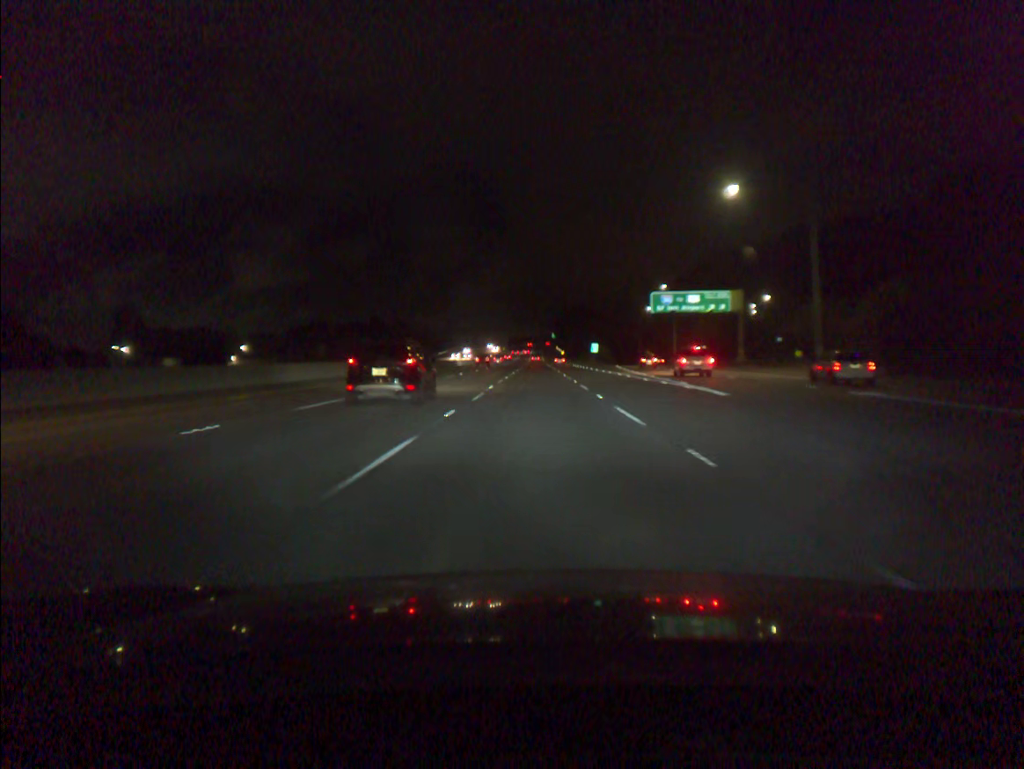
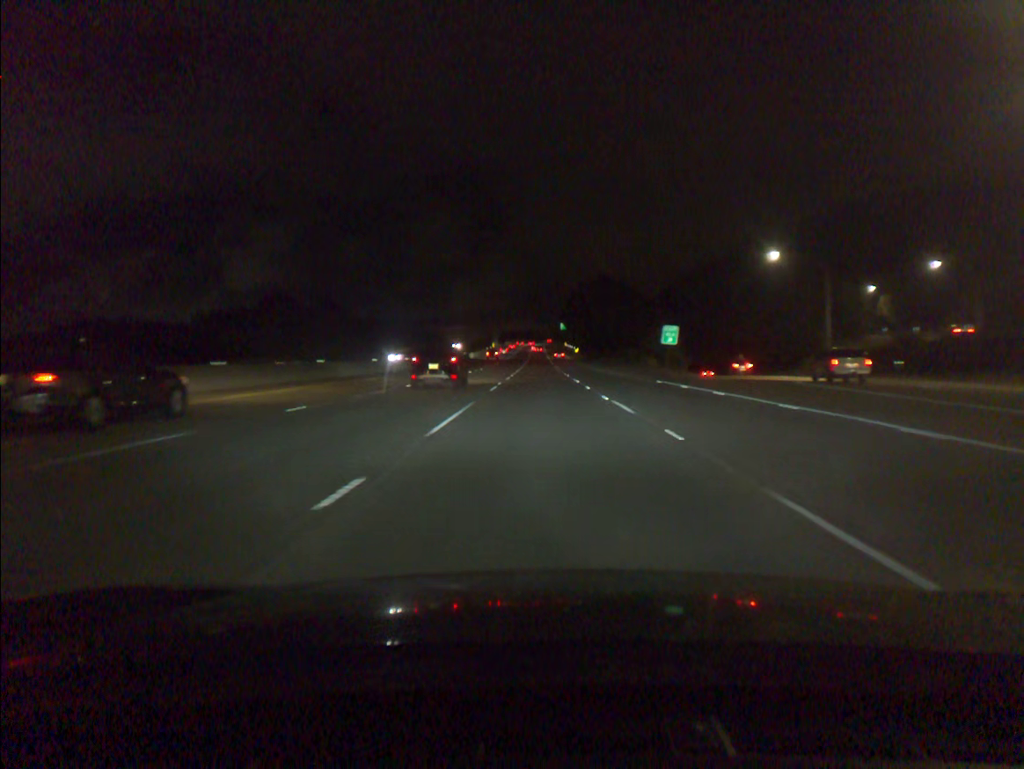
(-0.4, +84.3) m; 0°
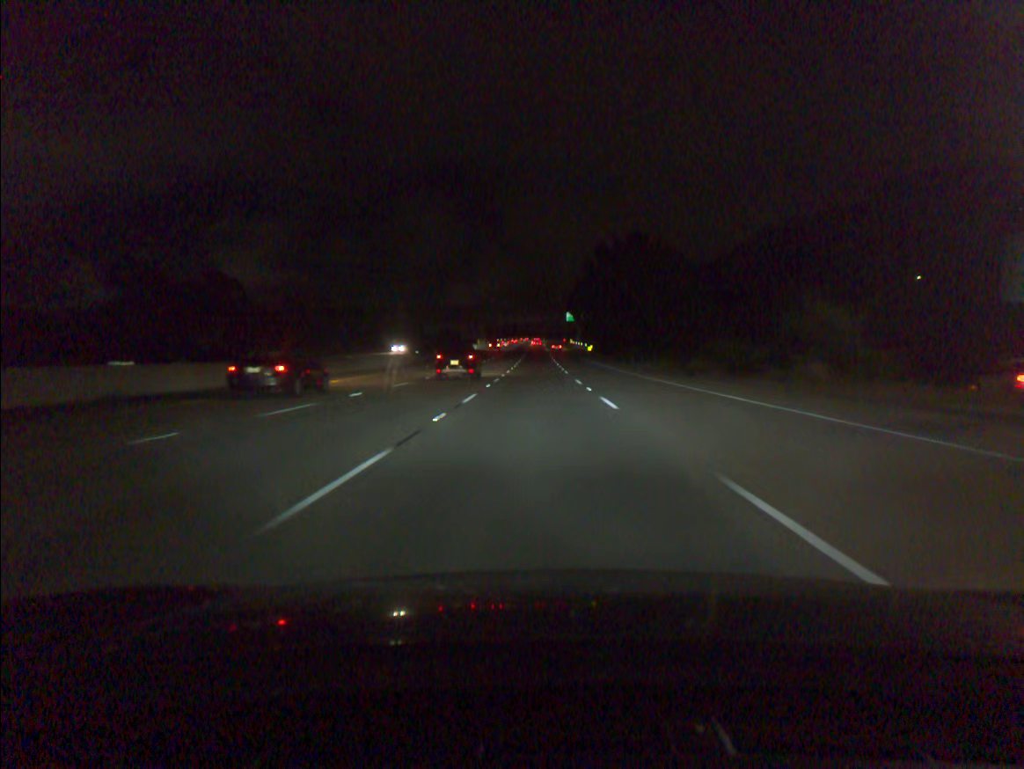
(+0.2, +50.5) m; 0°
